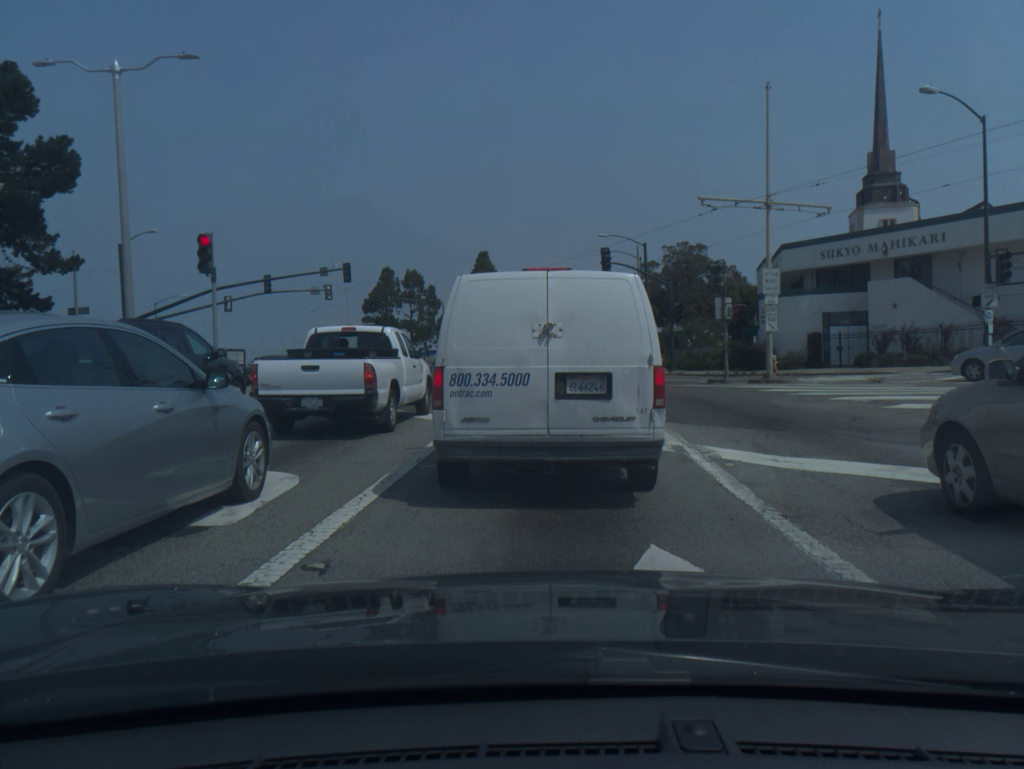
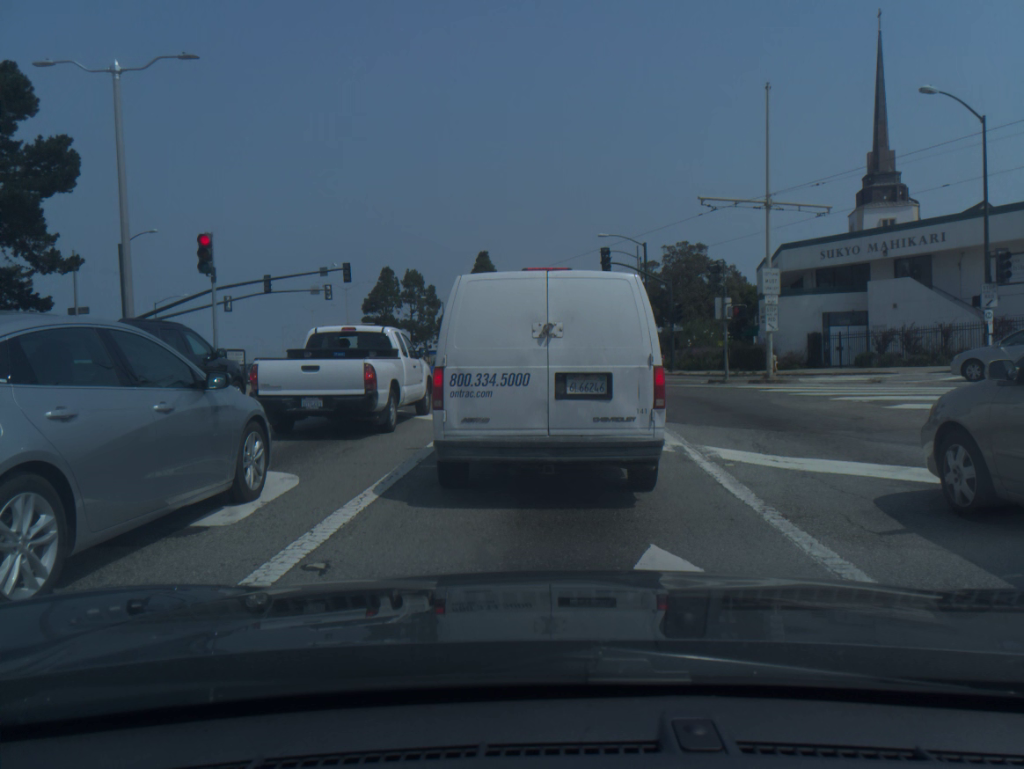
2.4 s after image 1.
(0.0, 0.0) m; 0°
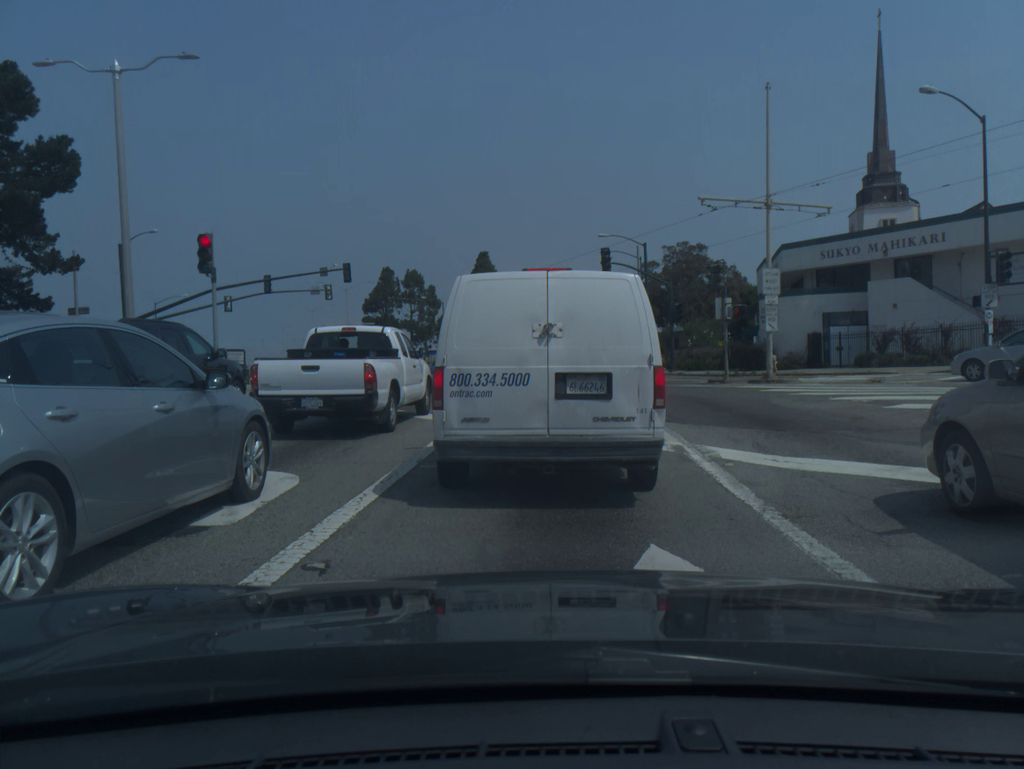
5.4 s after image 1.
(0.0, 0.0) m; 0°
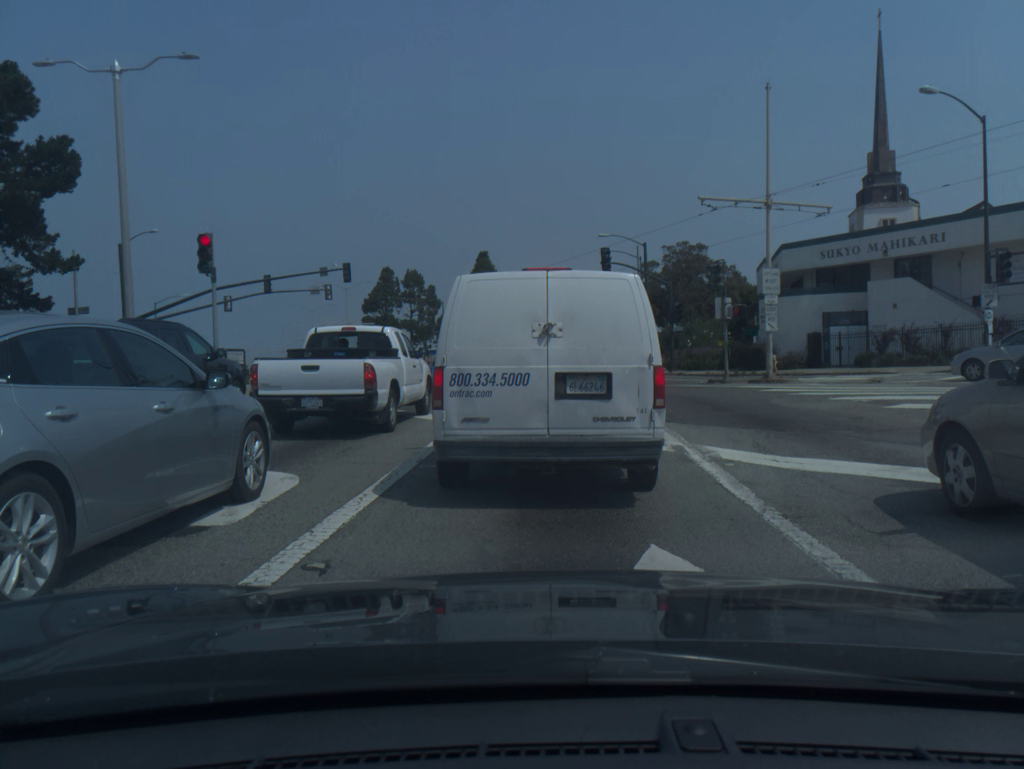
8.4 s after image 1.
(0.0, 0.0) m; 0°
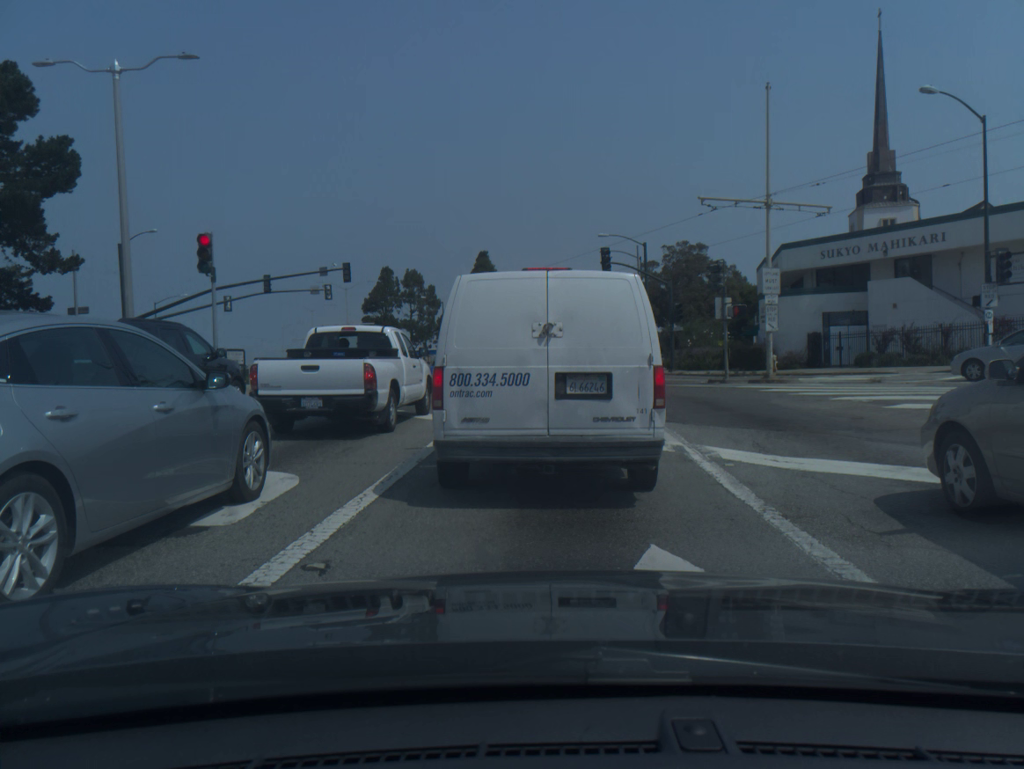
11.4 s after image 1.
(0.0, 0.0) m; 0°
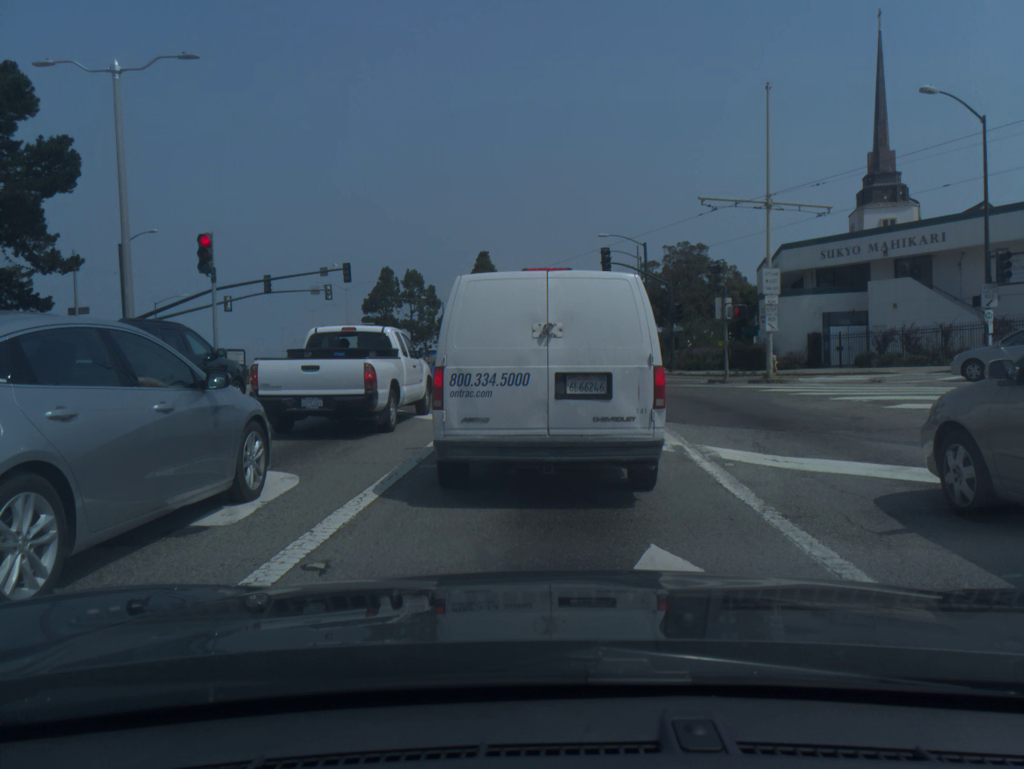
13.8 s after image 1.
(0.0, 0.0) m; 0°
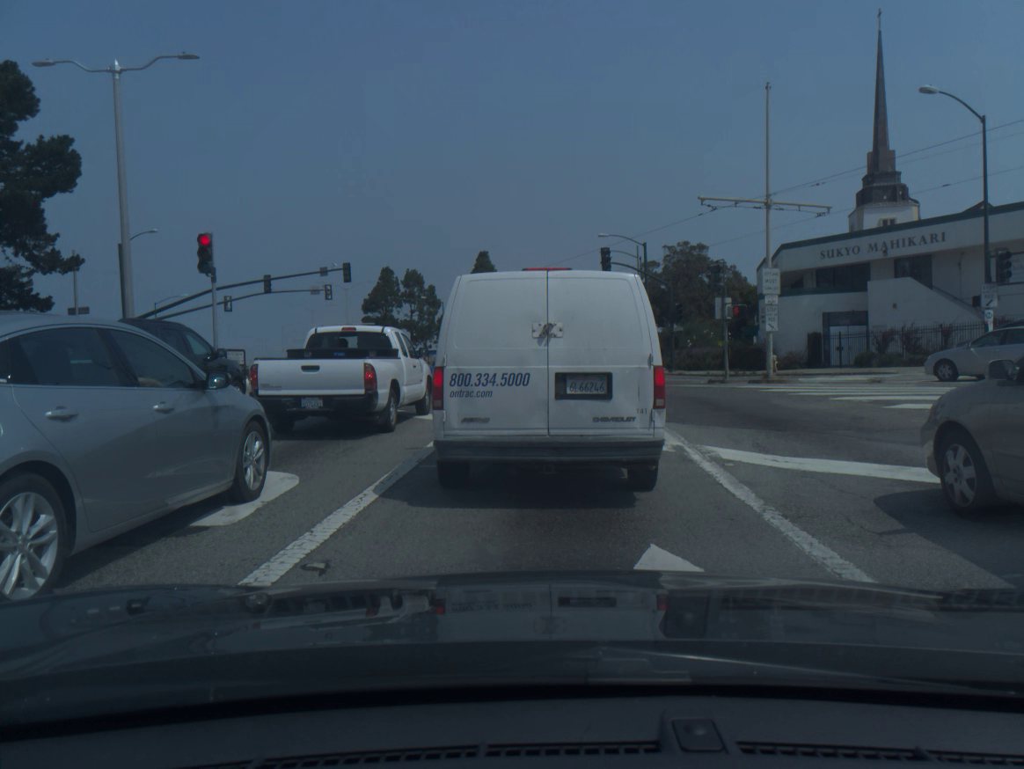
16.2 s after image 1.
(0.0, 0.0) m; 0°
